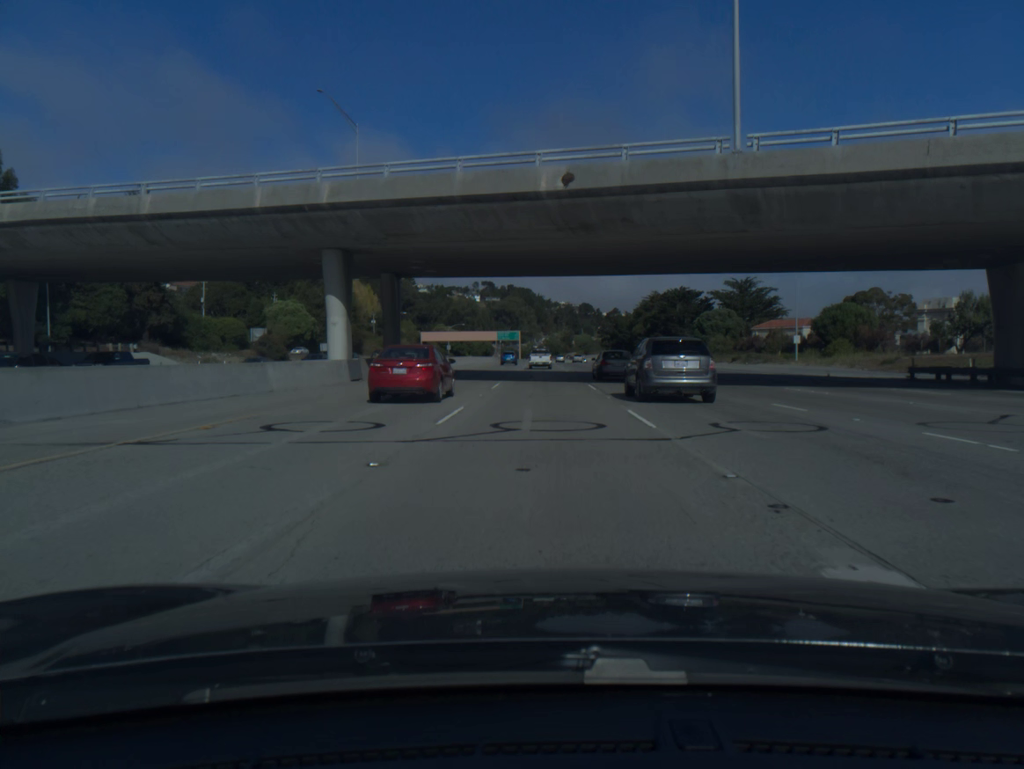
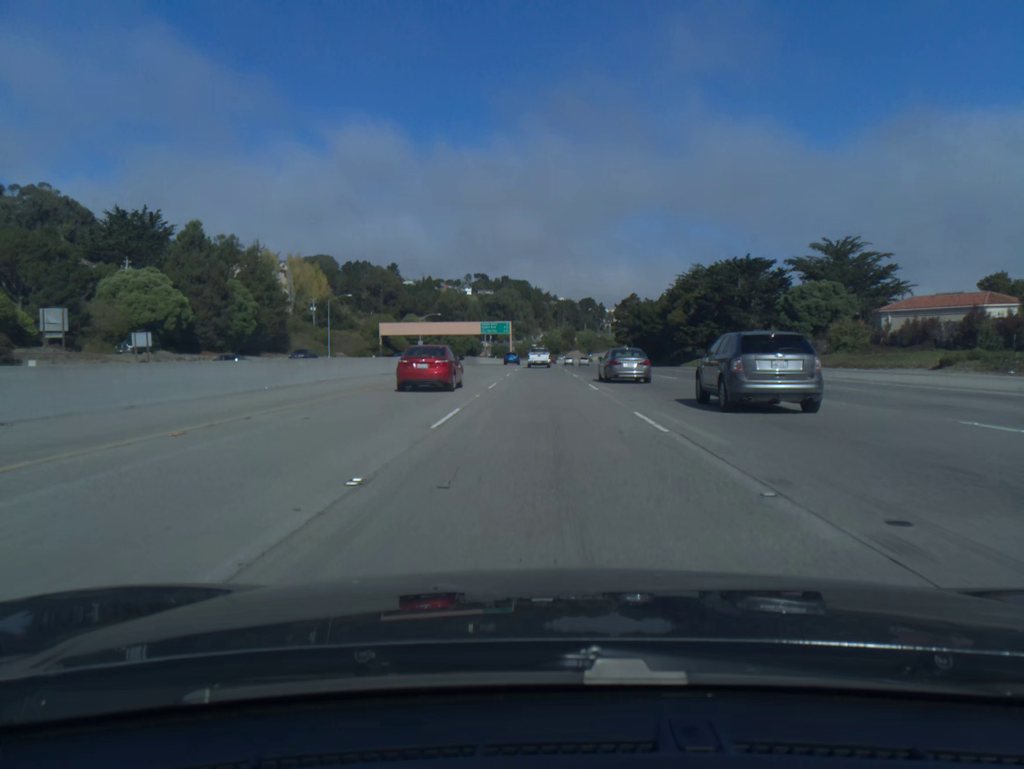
(+0.1, +58.3) m; 0°
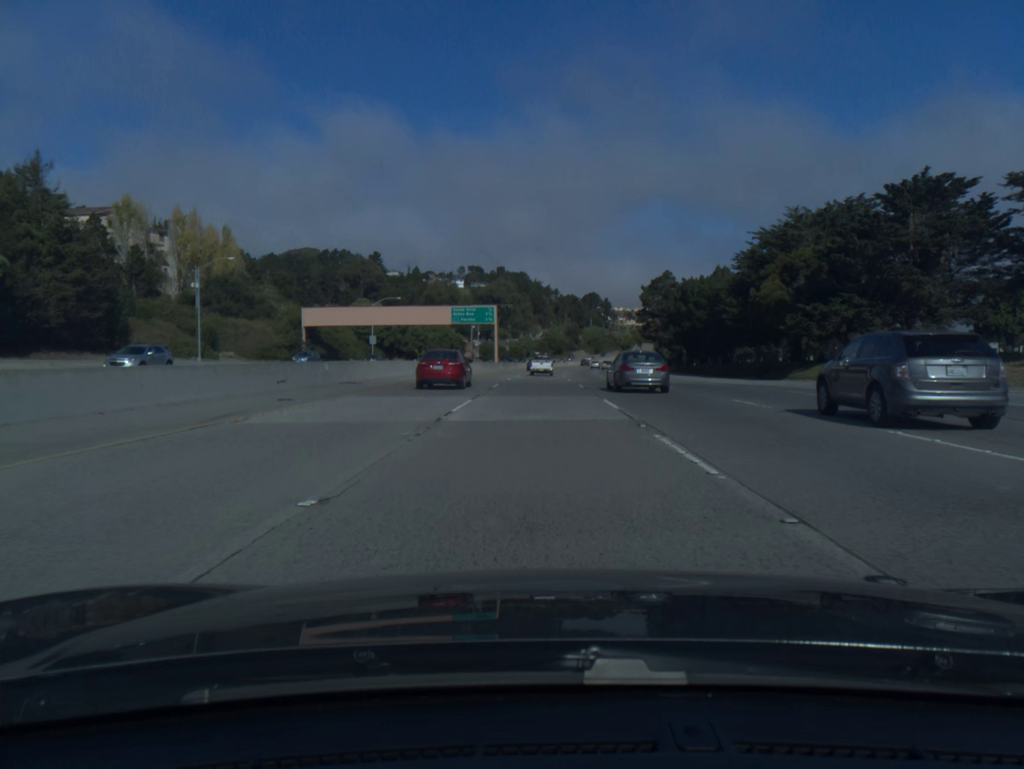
(0.0, +58.2) m; 0°
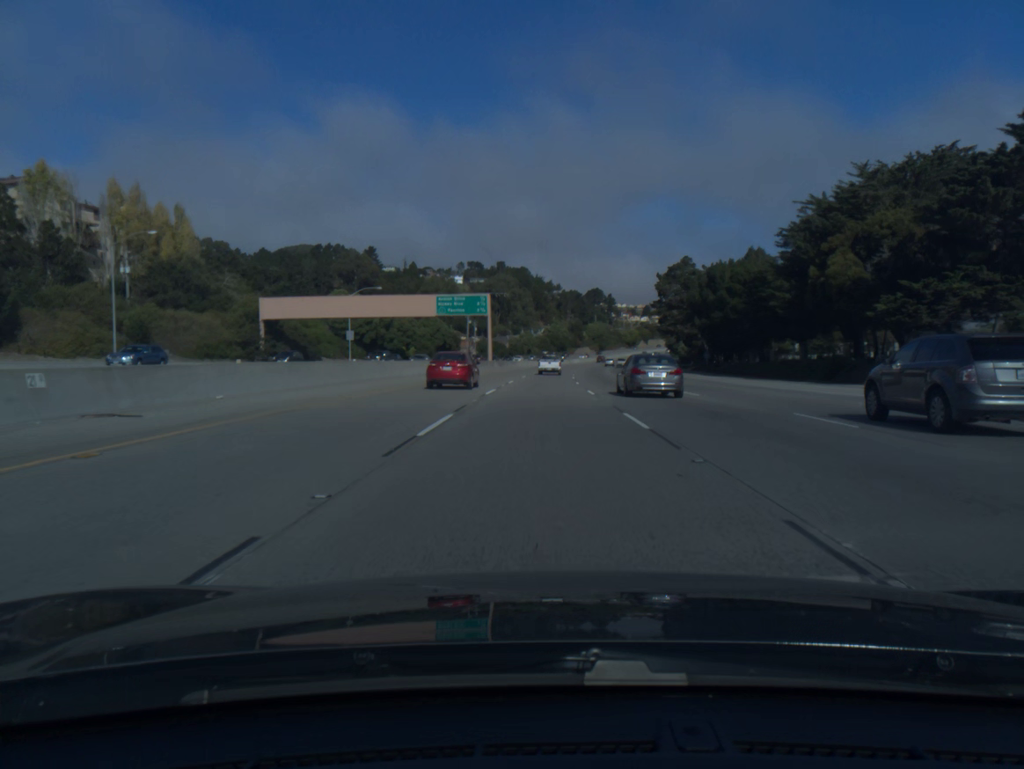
(0.0, +19.4) m; 0°
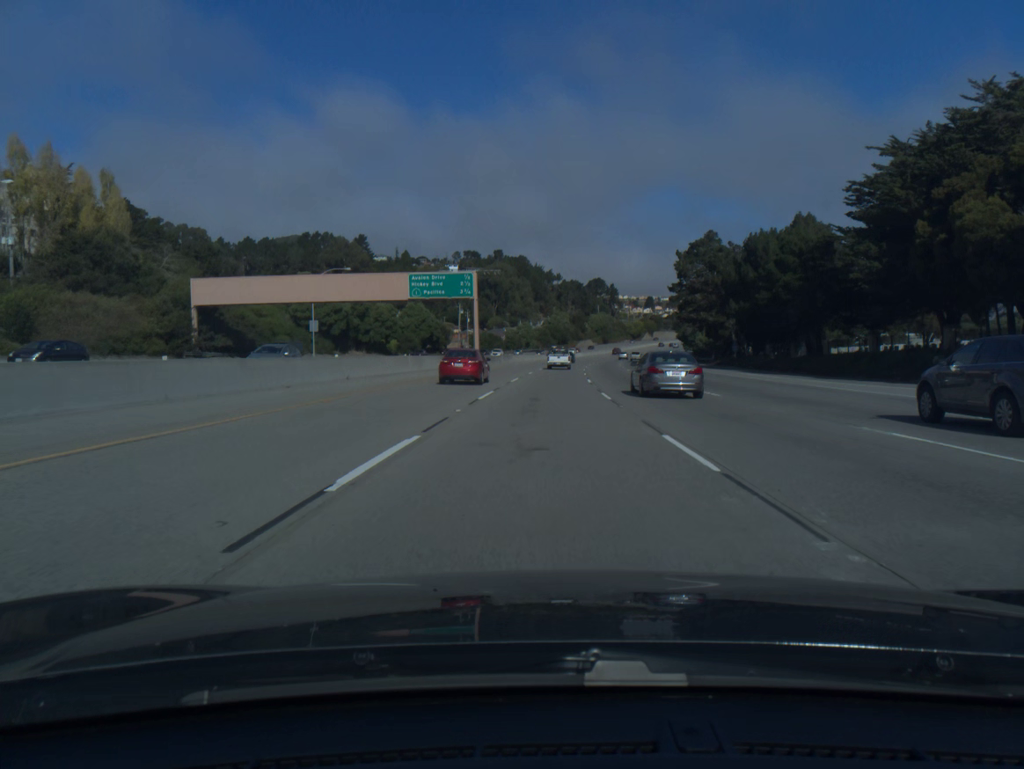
(0.0, +19.4) m; 0°
